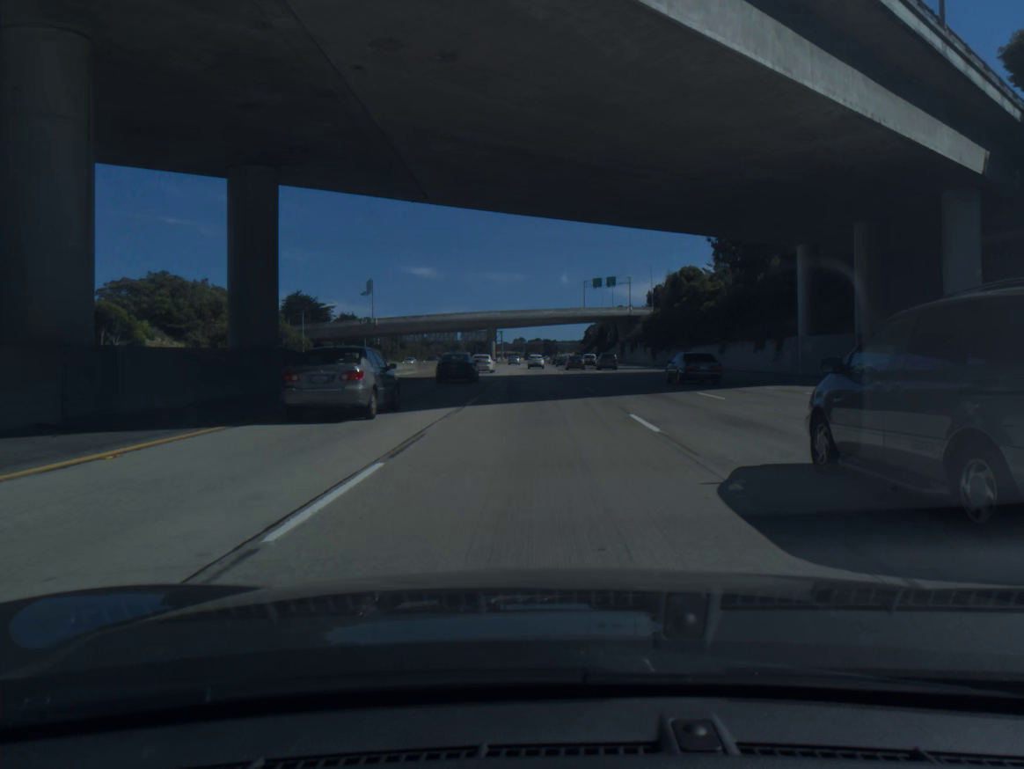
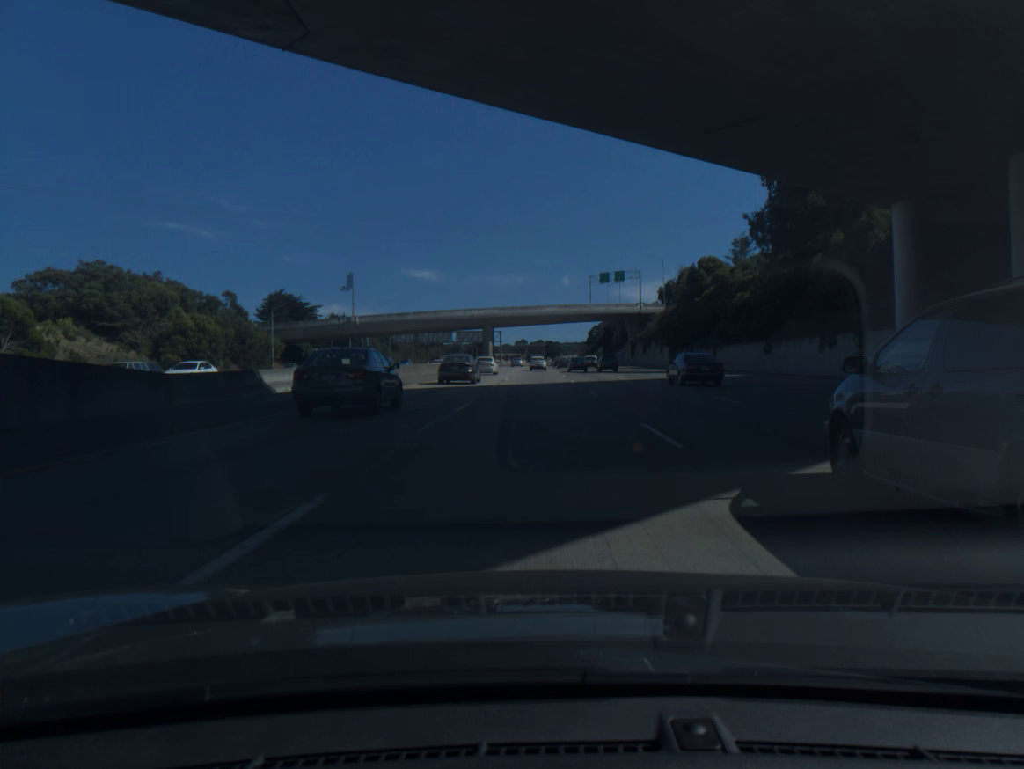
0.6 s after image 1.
(0.0, +16.7) m; 0°
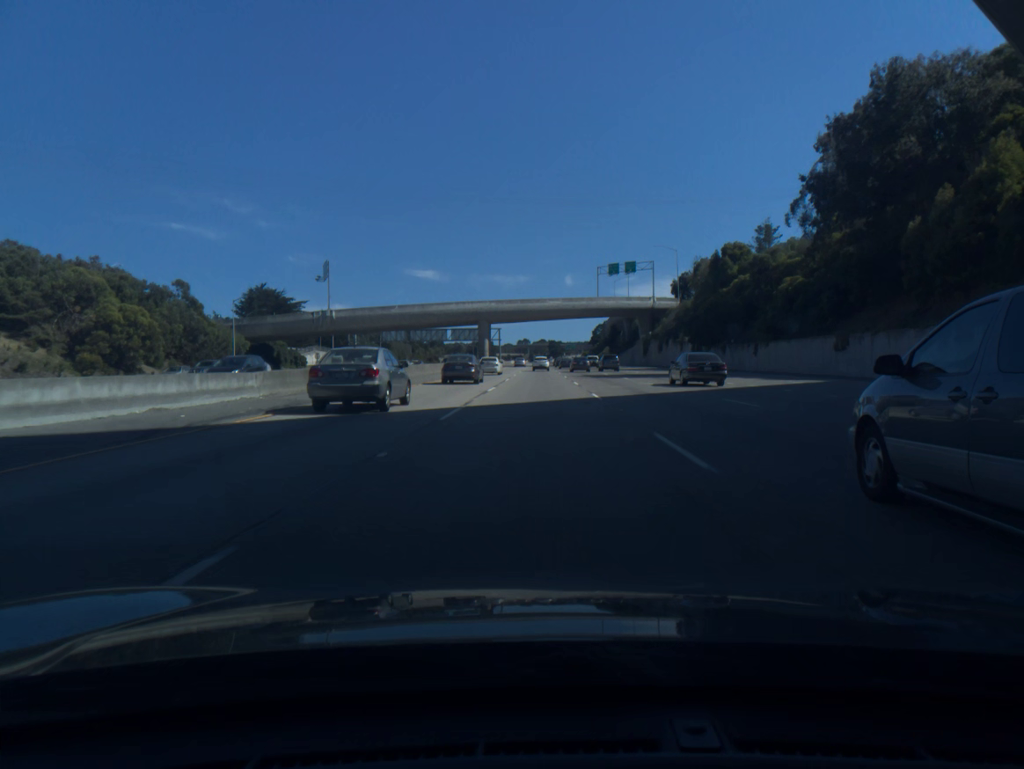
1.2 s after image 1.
(0.0, +16.7) m; 0°
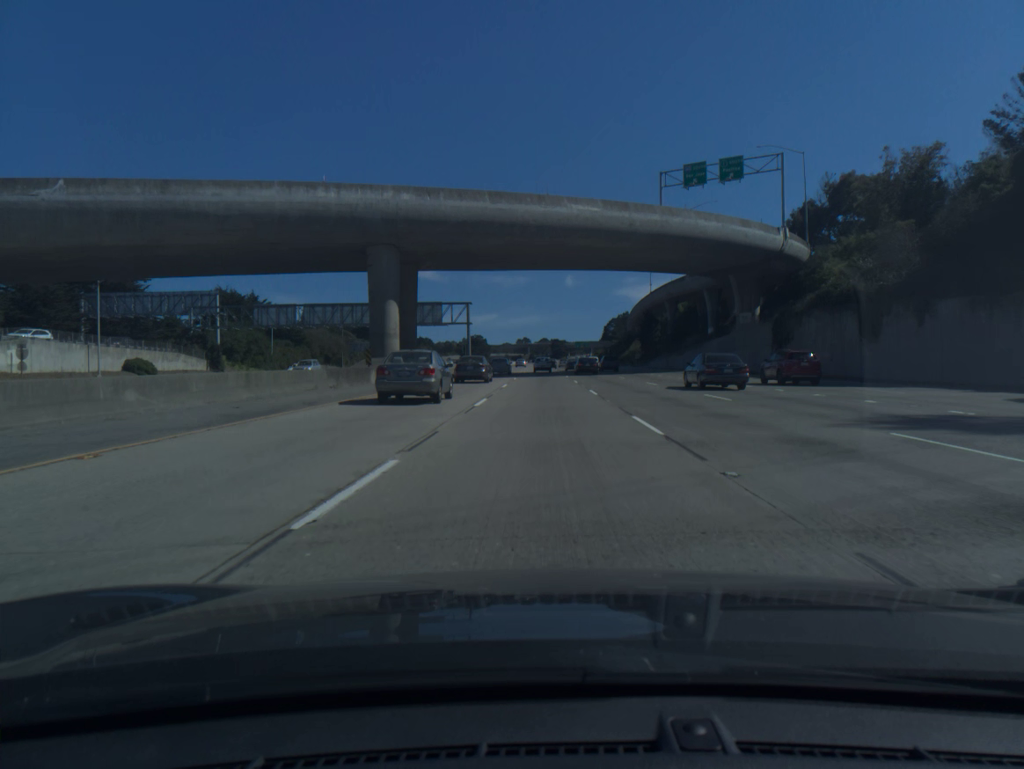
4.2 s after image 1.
(-0.5, +83.3) m; 0°
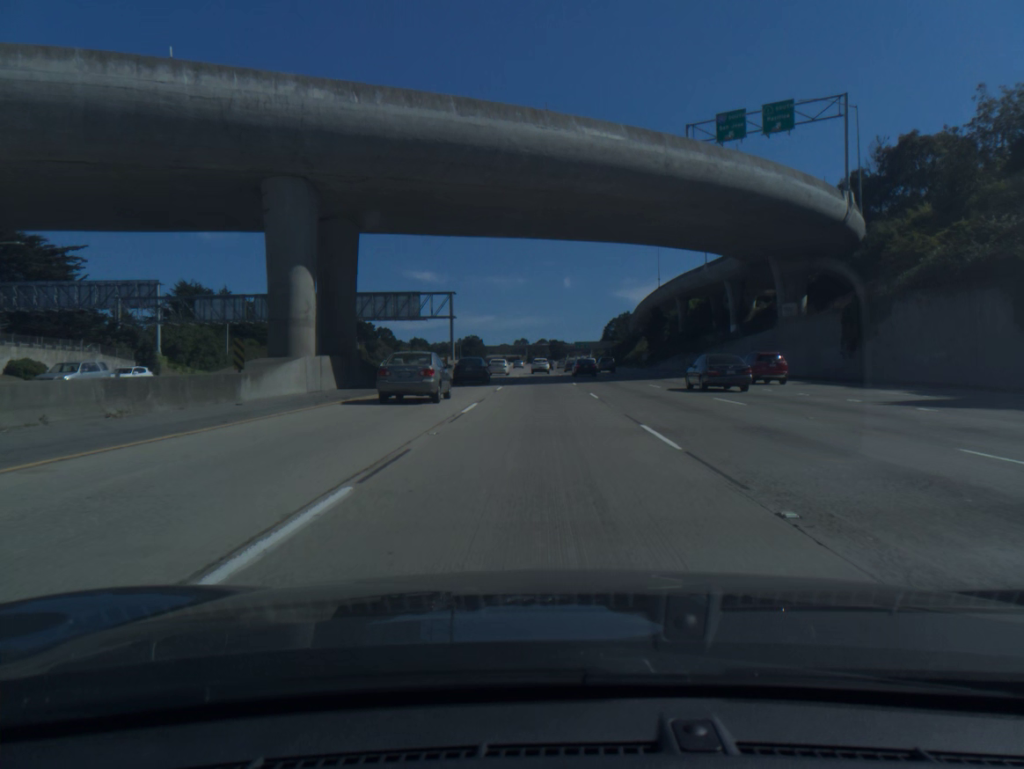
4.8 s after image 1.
(0.0, +16.7) m; 0°
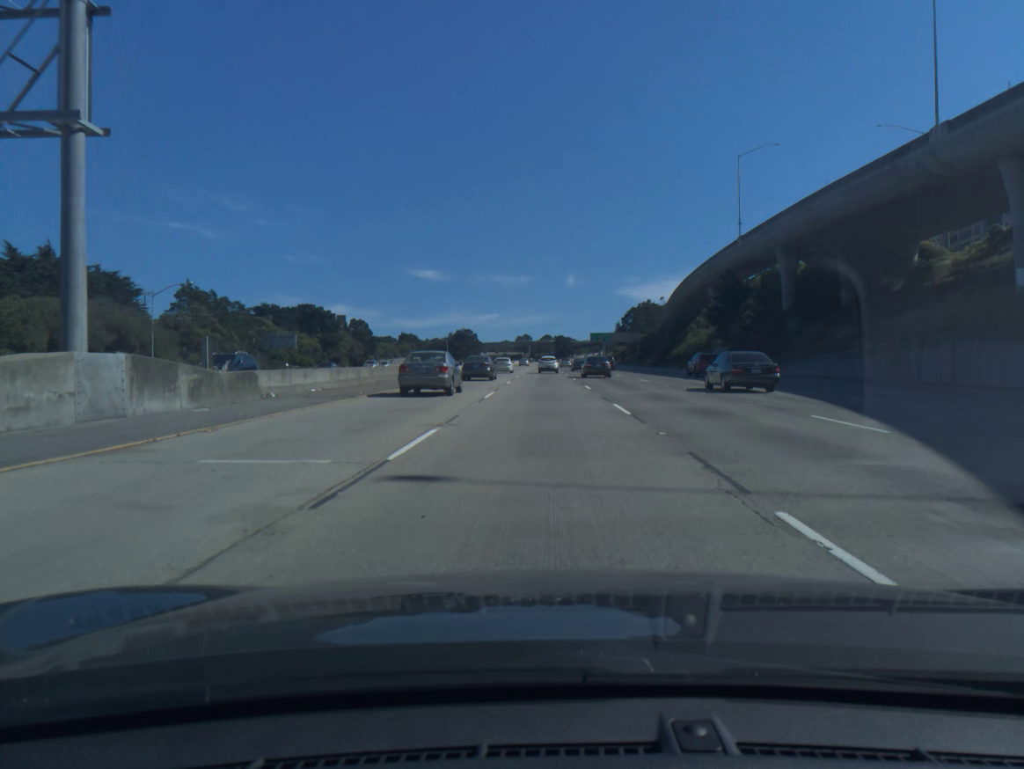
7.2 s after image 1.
(-0.1, +67.1) m; 0°
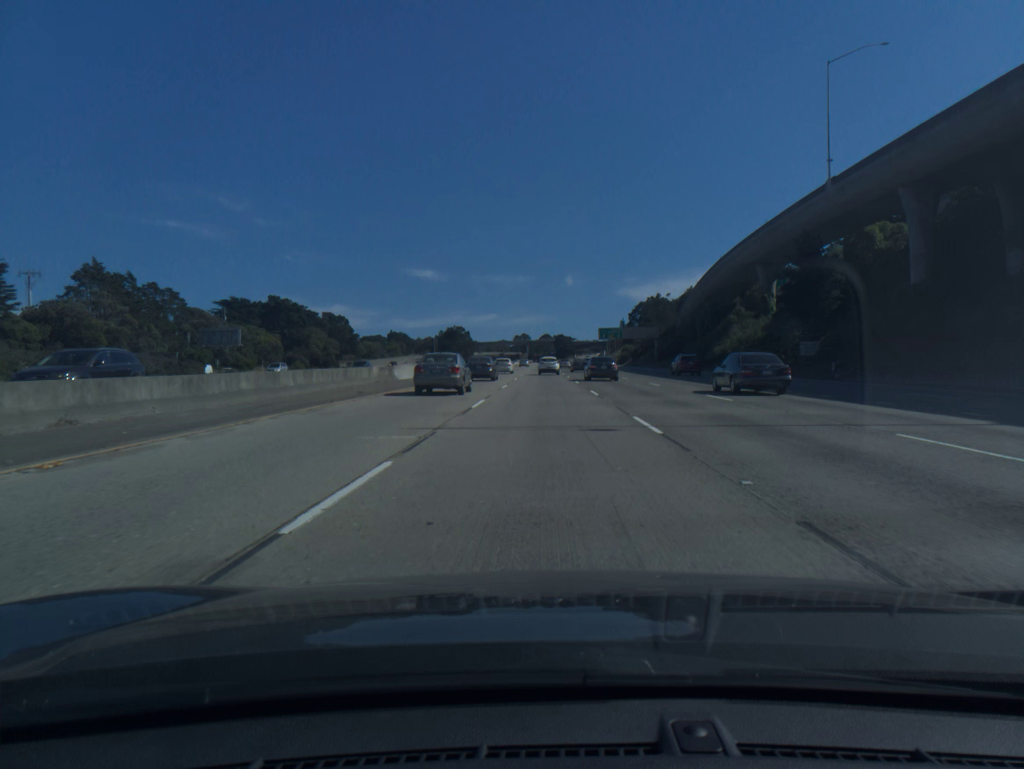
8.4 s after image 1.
(0.0, +33.3) m; 0°
